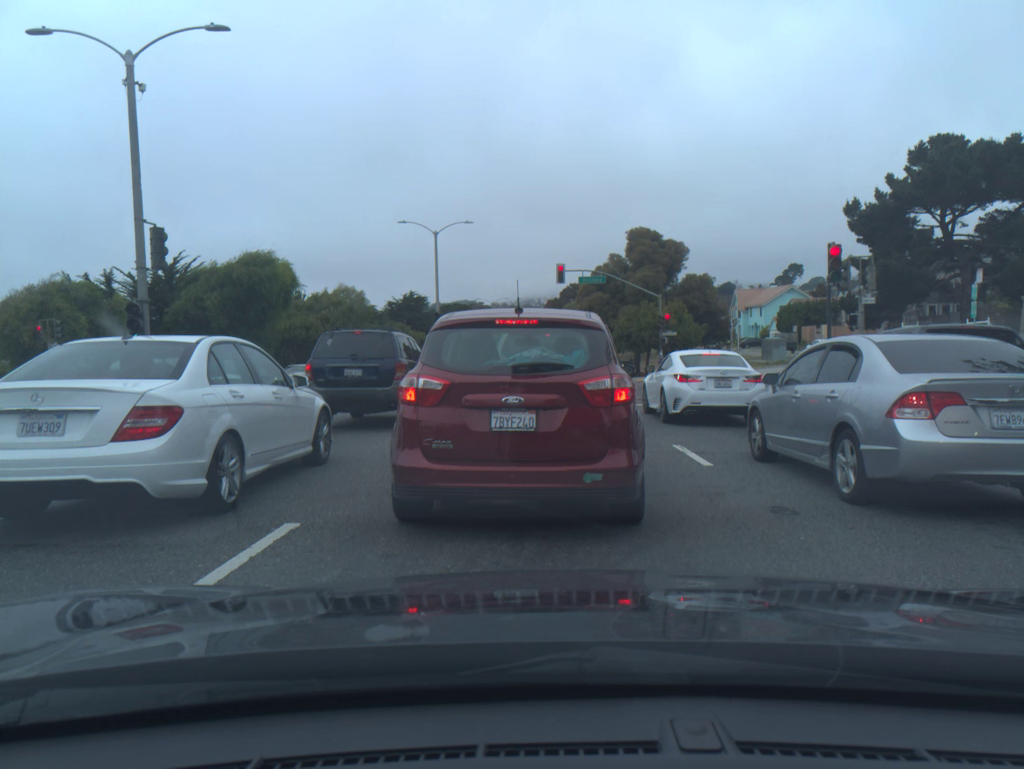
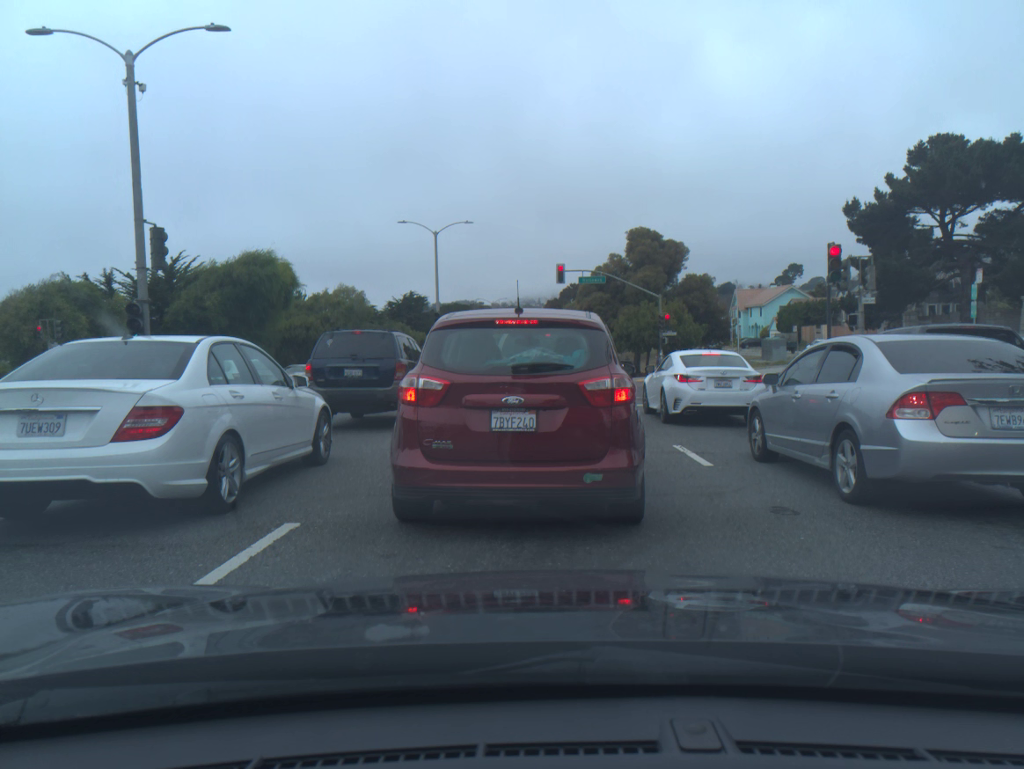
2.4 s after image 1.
(0.0, 0.0) m; 0°
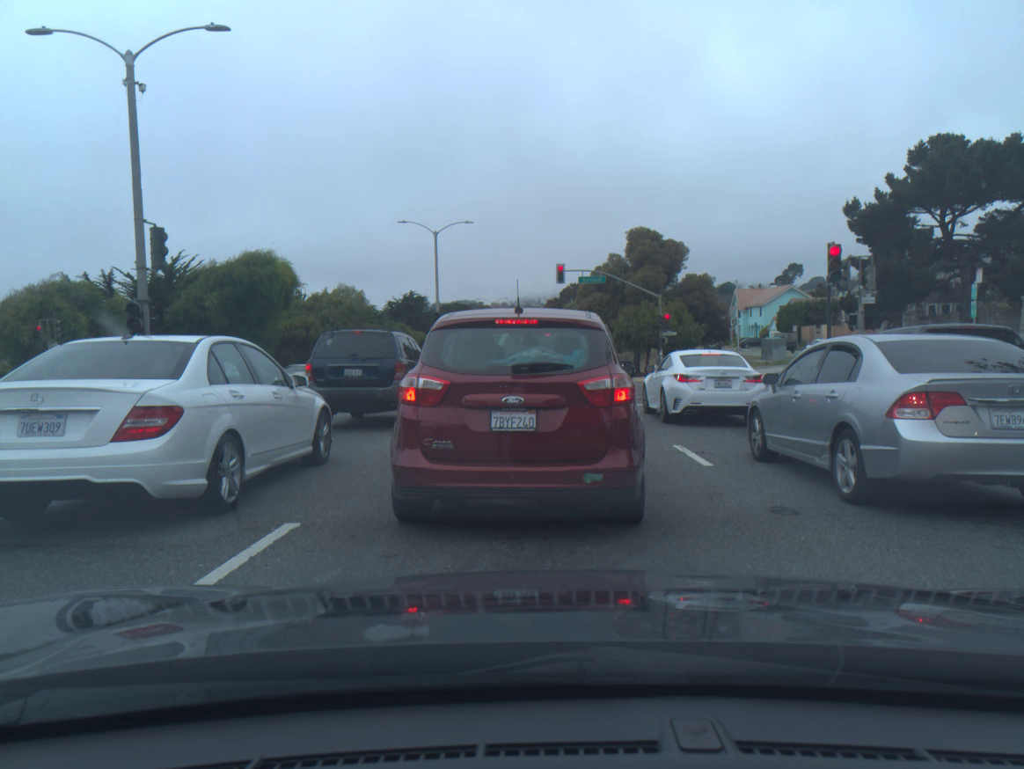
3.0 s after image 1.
(0.0, 0.0) m; 0°
